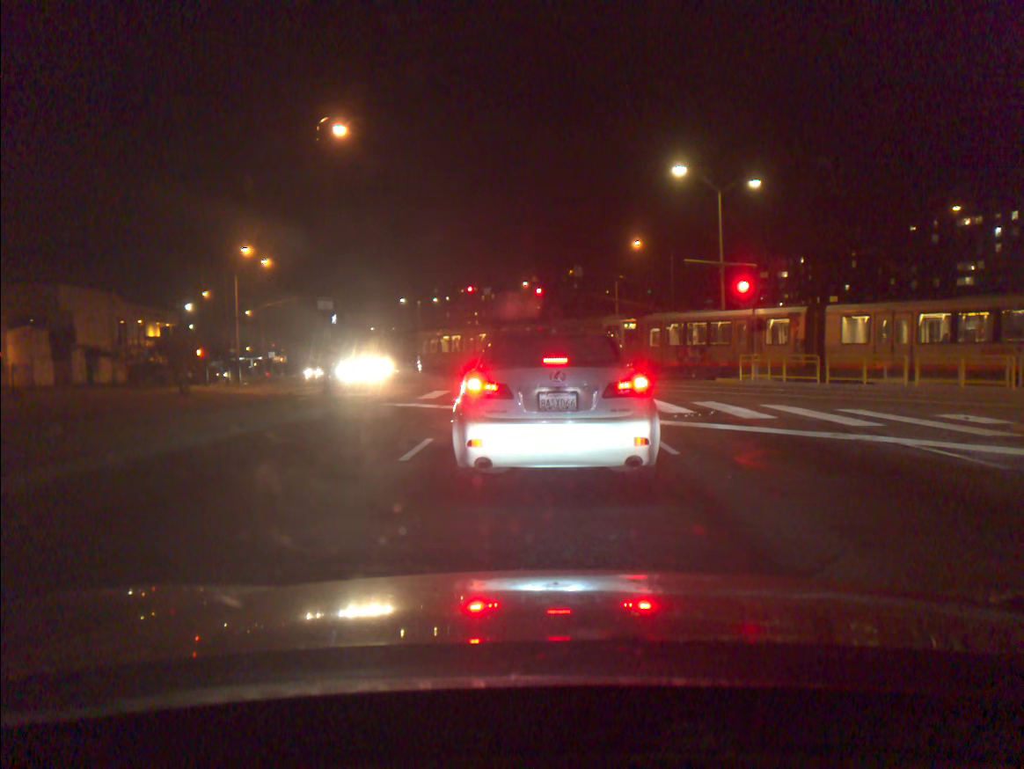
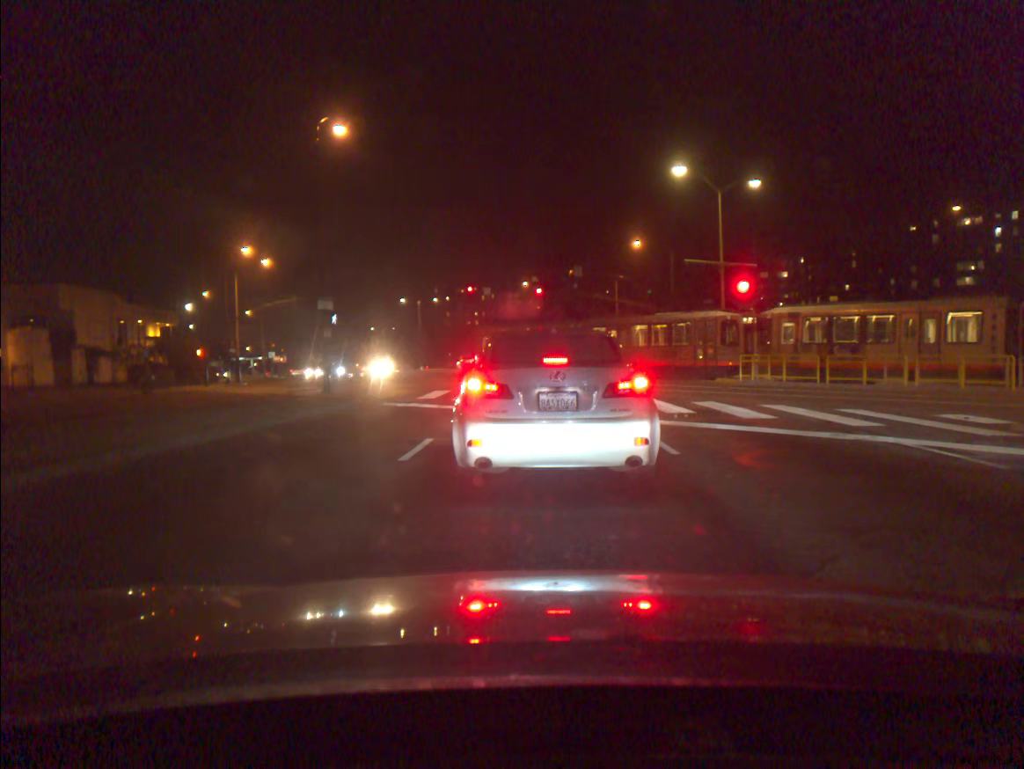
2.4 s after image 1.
(0.0, +0.1) m; 0°
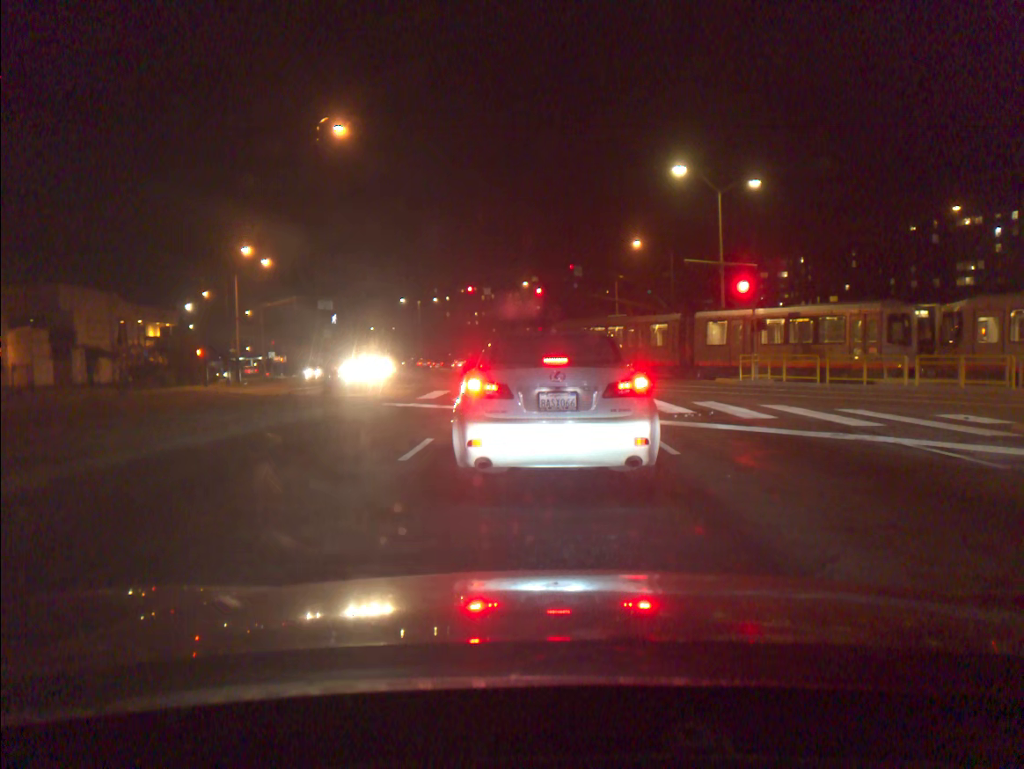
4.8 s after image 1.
(0.0, +0.1) m; 0°
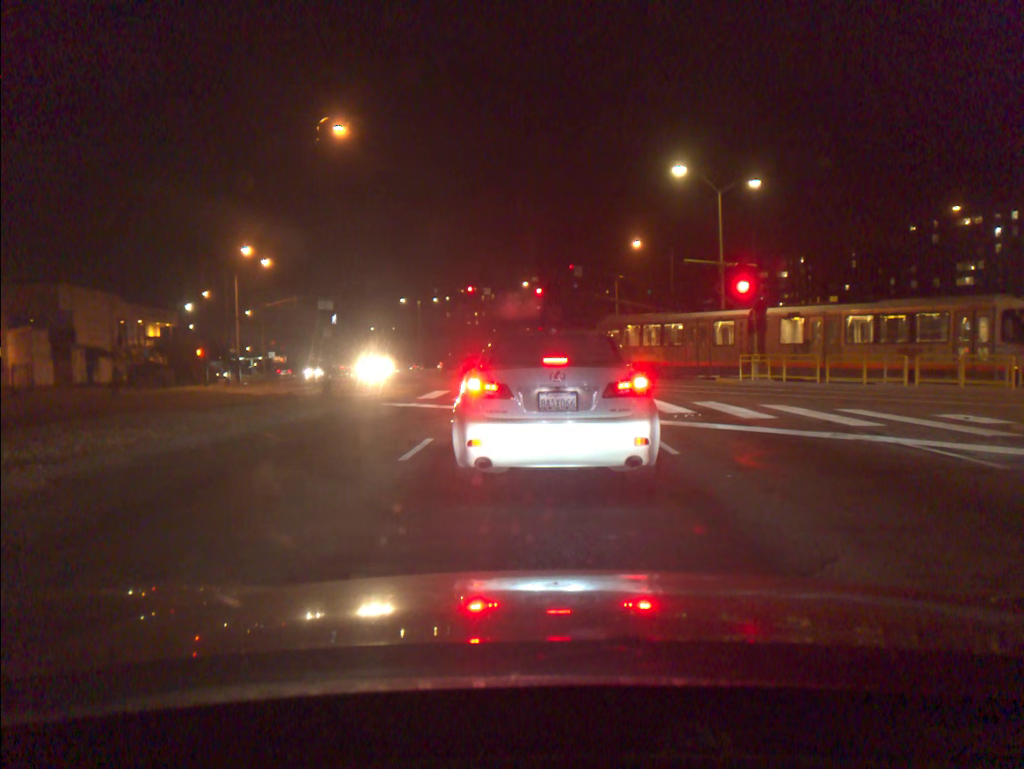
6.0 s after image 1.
(0.0, +0.1) m; 0°
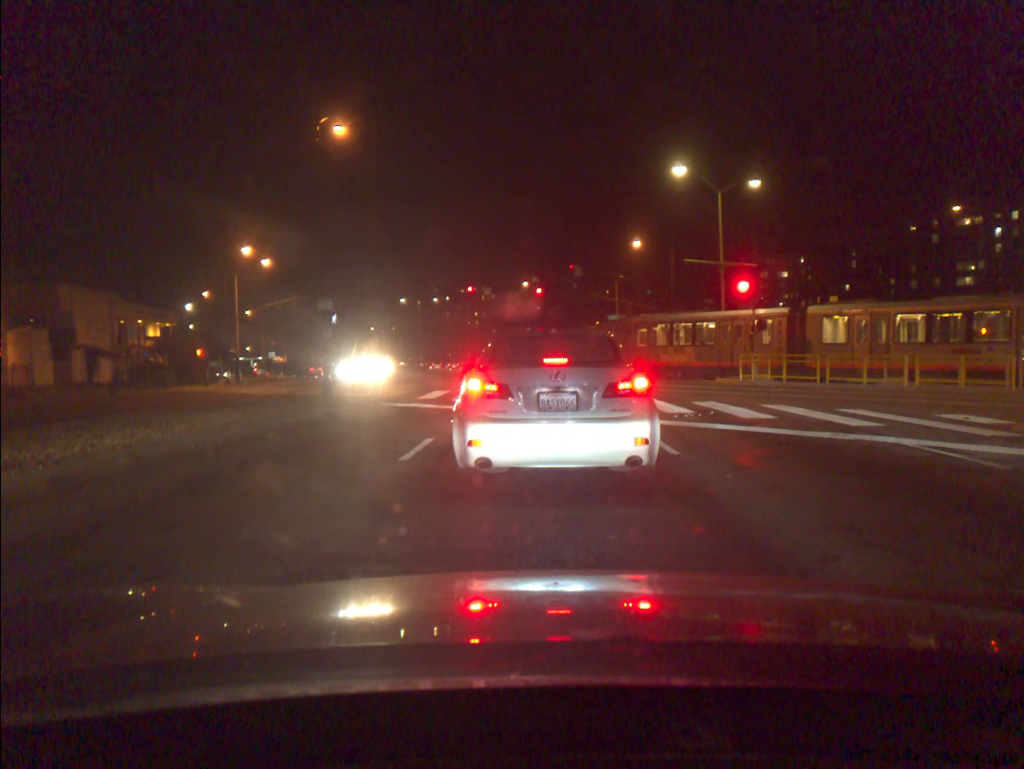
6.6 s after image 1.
(0.0, 0.0) m; 0°
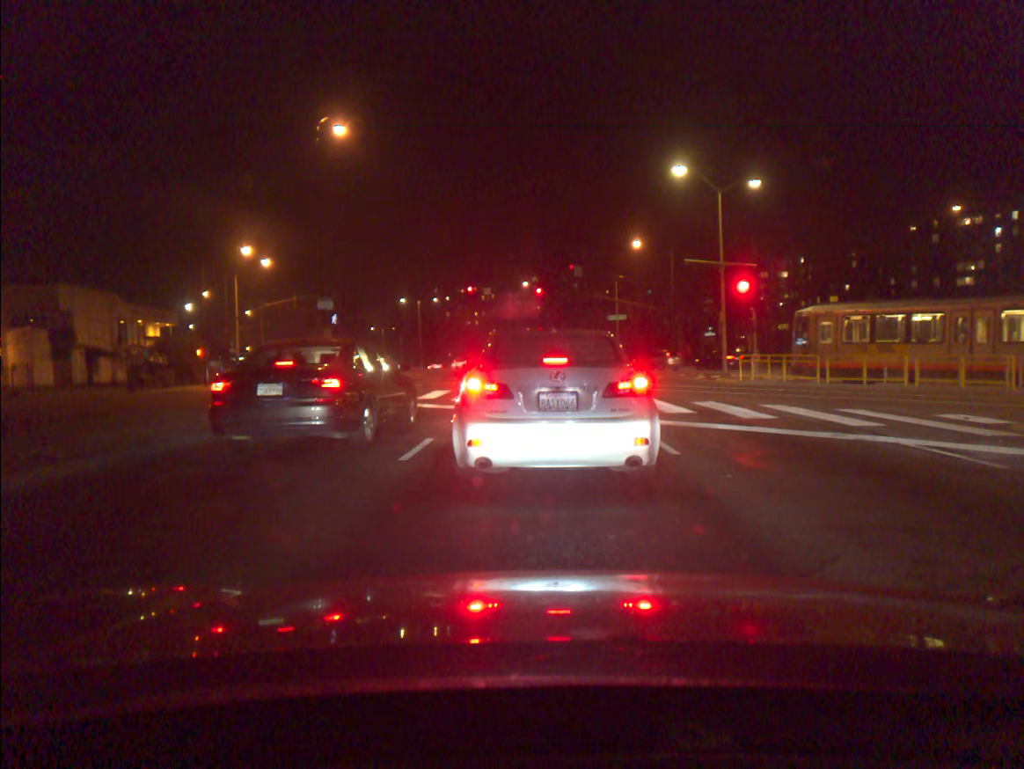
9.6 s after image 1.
(0.0, +0.1) m; 0°
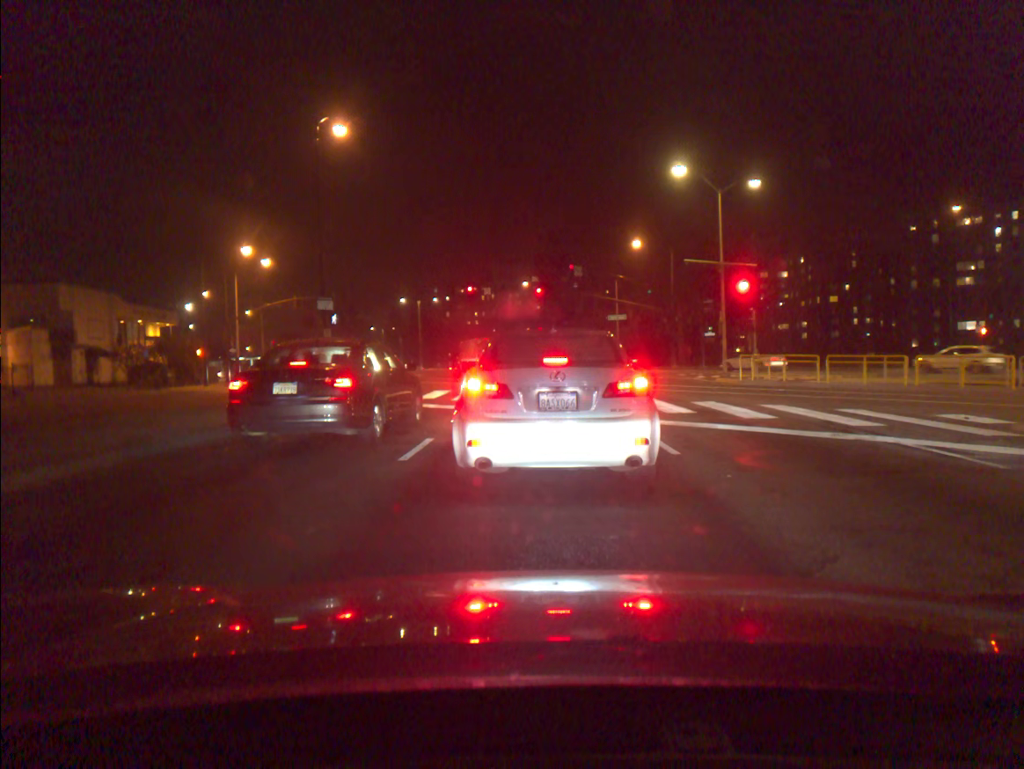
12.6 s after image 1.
(0.0, +0.1) m; 0°
